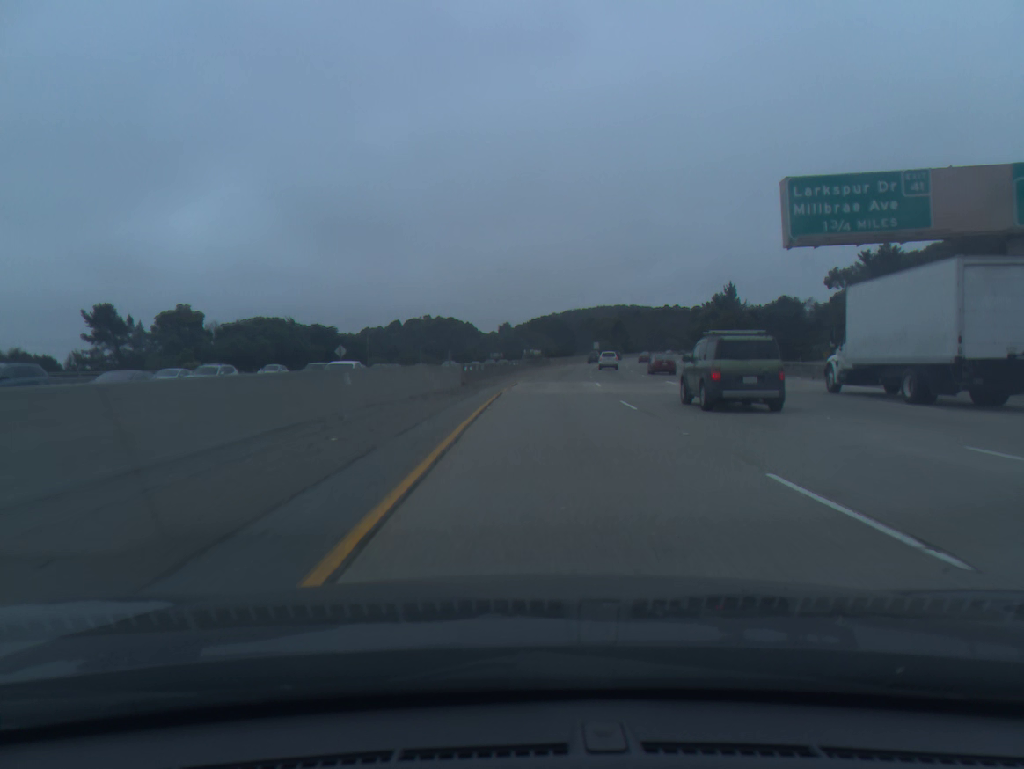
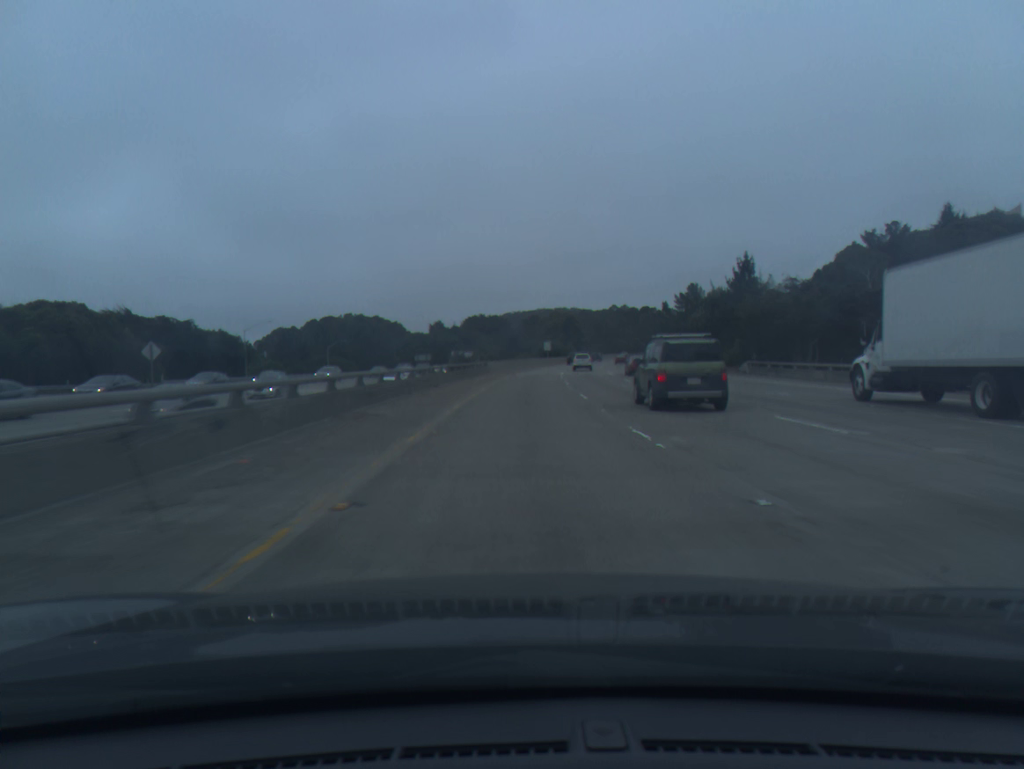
(+1.5, +37.1) m; +4°
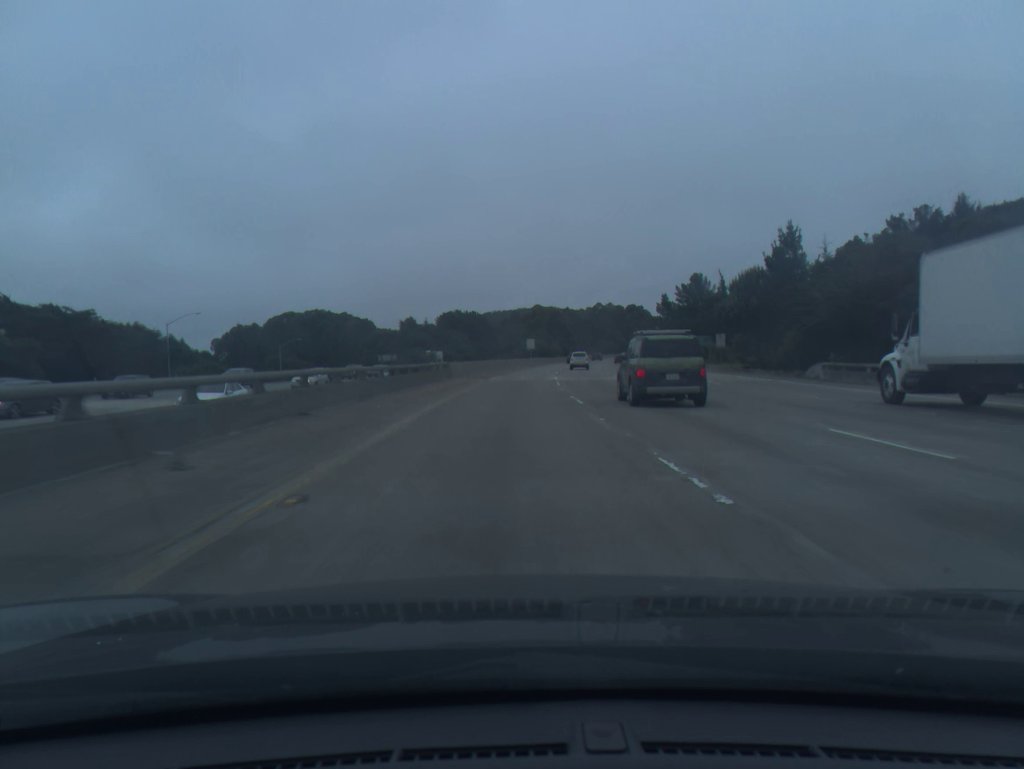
(+0.3, +18.6) m; +2°
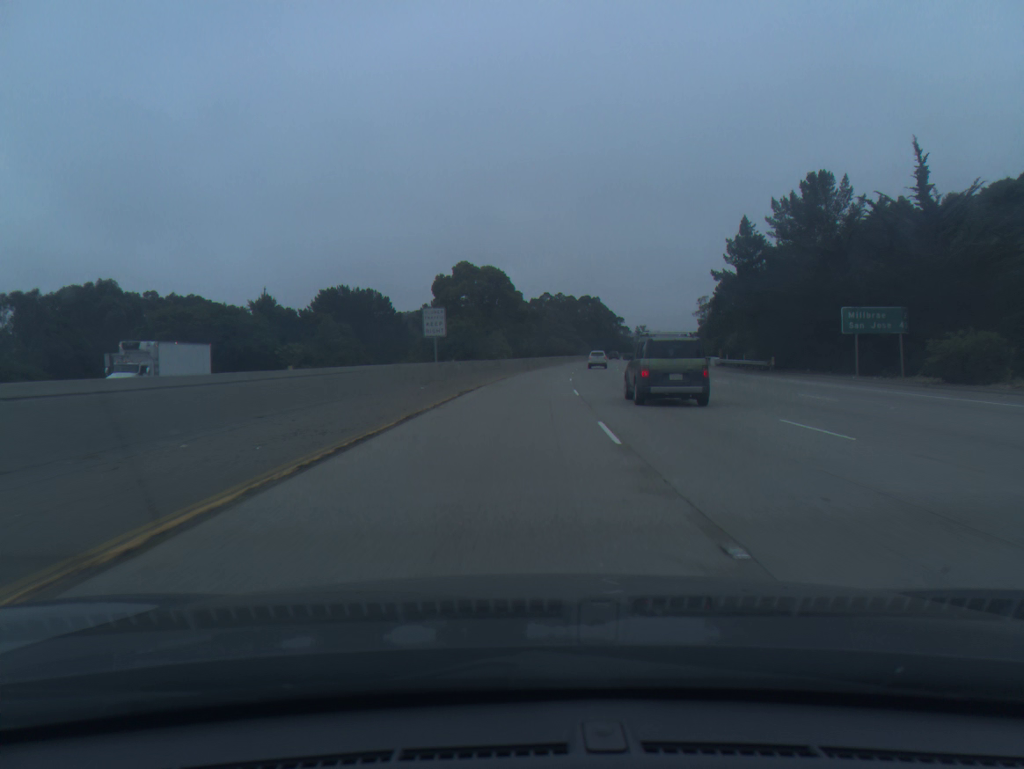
(+2.4, +74.5) m; +4°
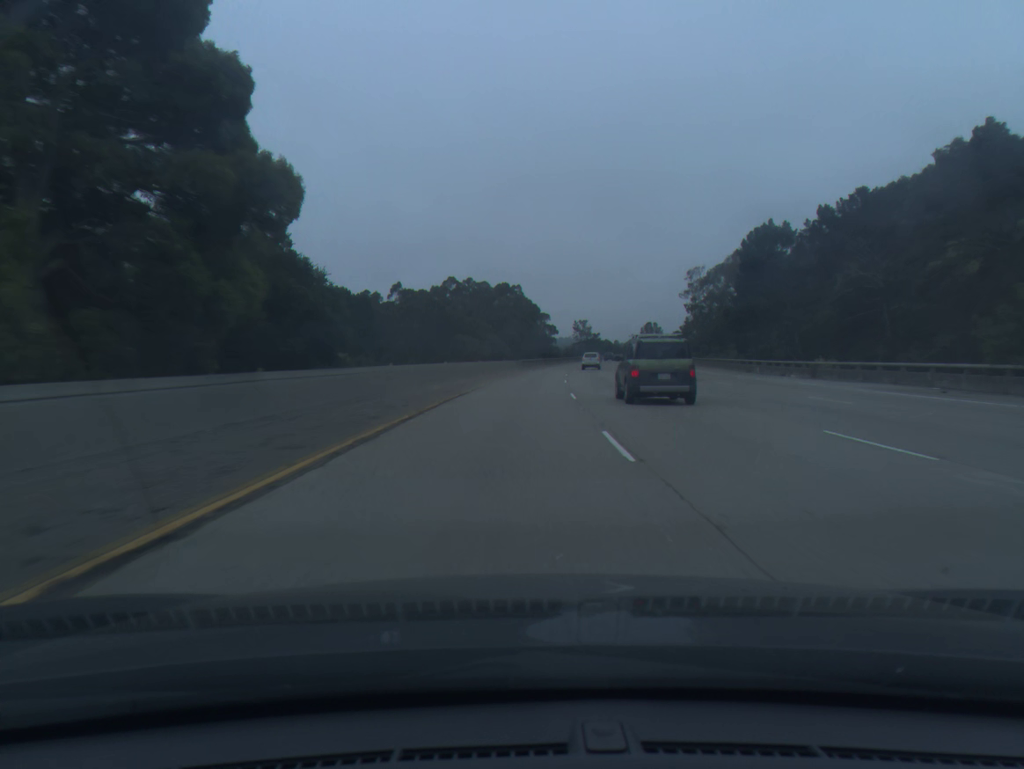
(+4.1, +74.3) m; +6°
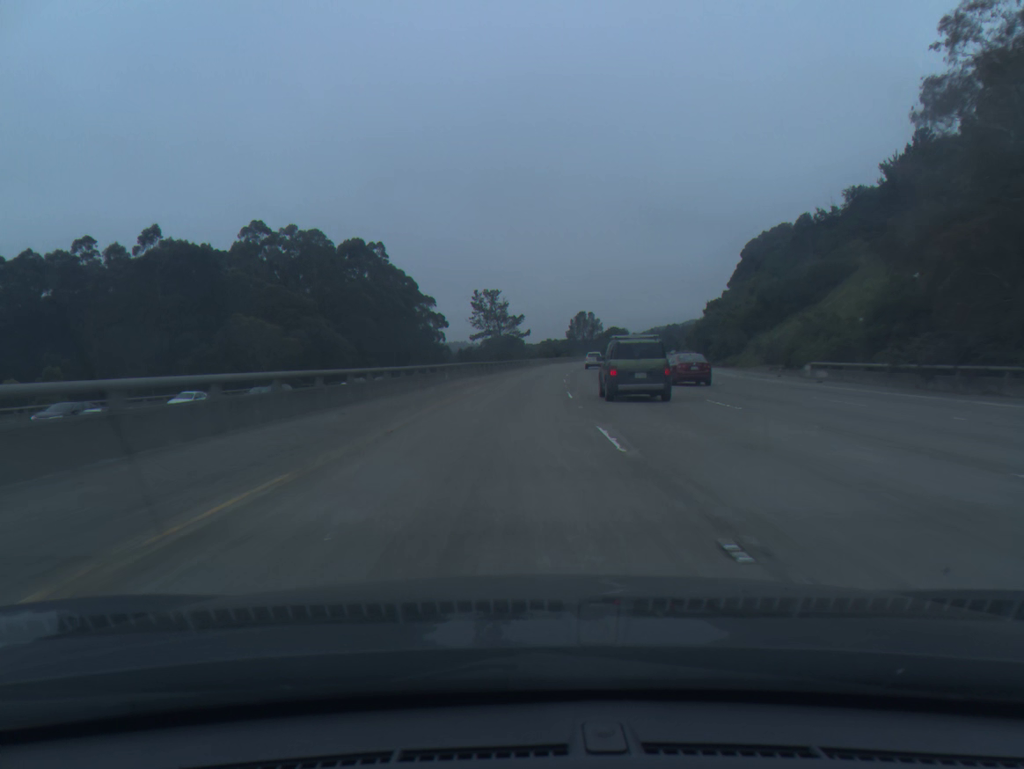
(+5.8, +92.8) m; +8°
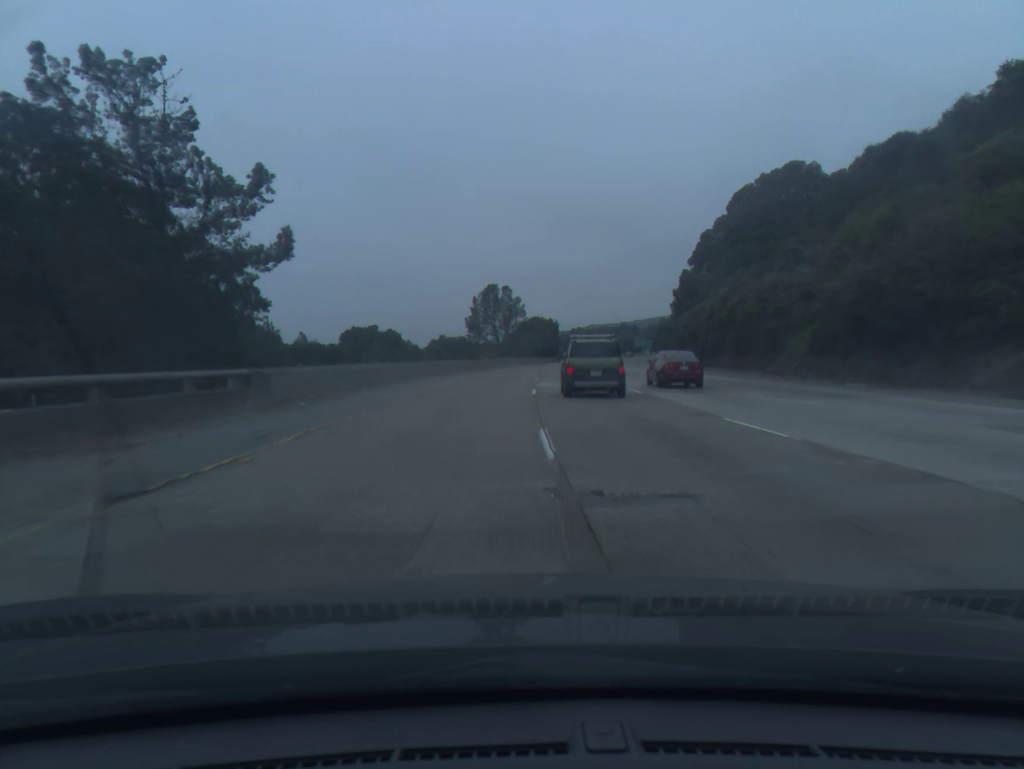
(+4.5, +74.3) m; +7°
